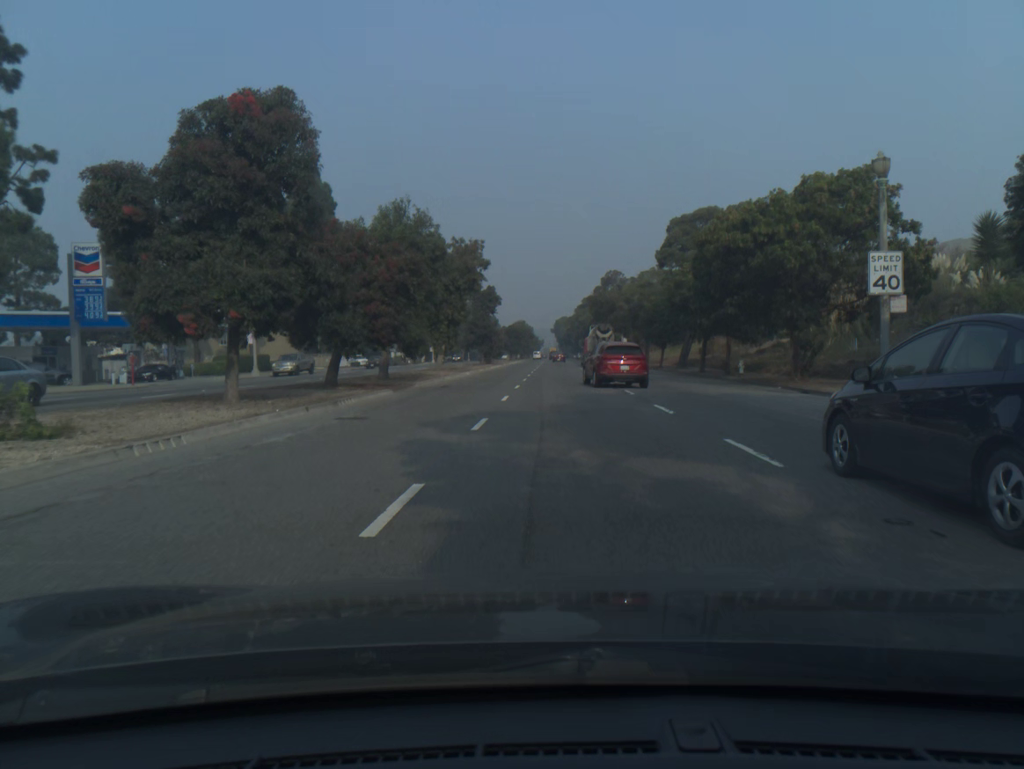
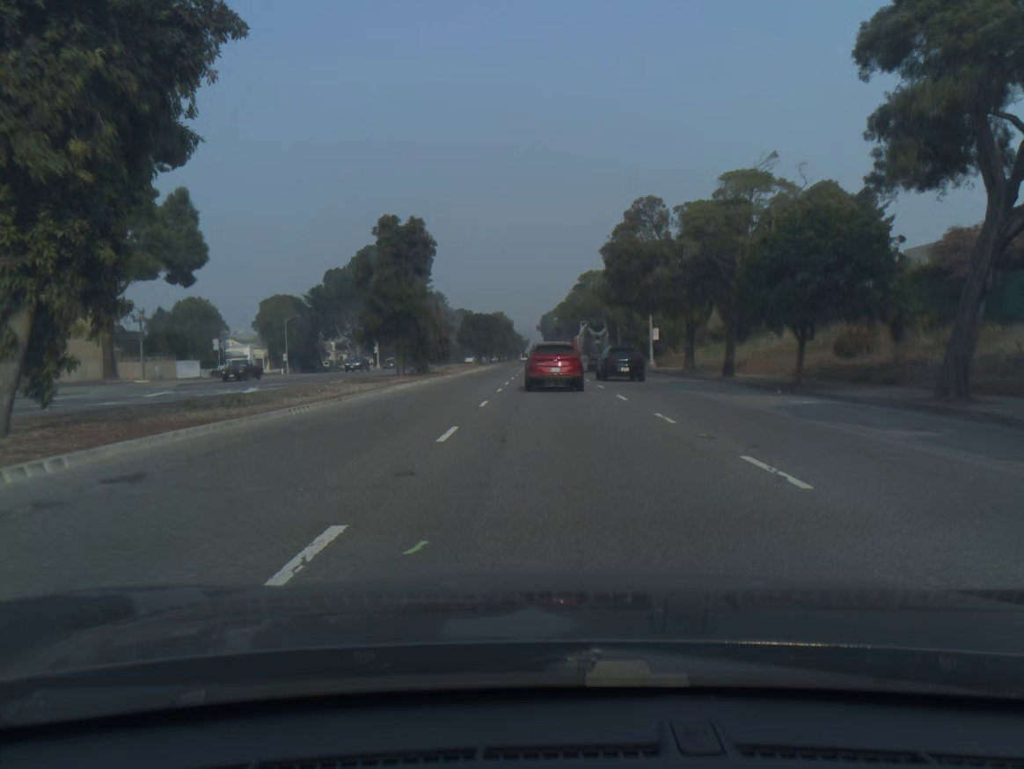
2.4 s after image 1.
(+0.5, +38.5) m; +1°
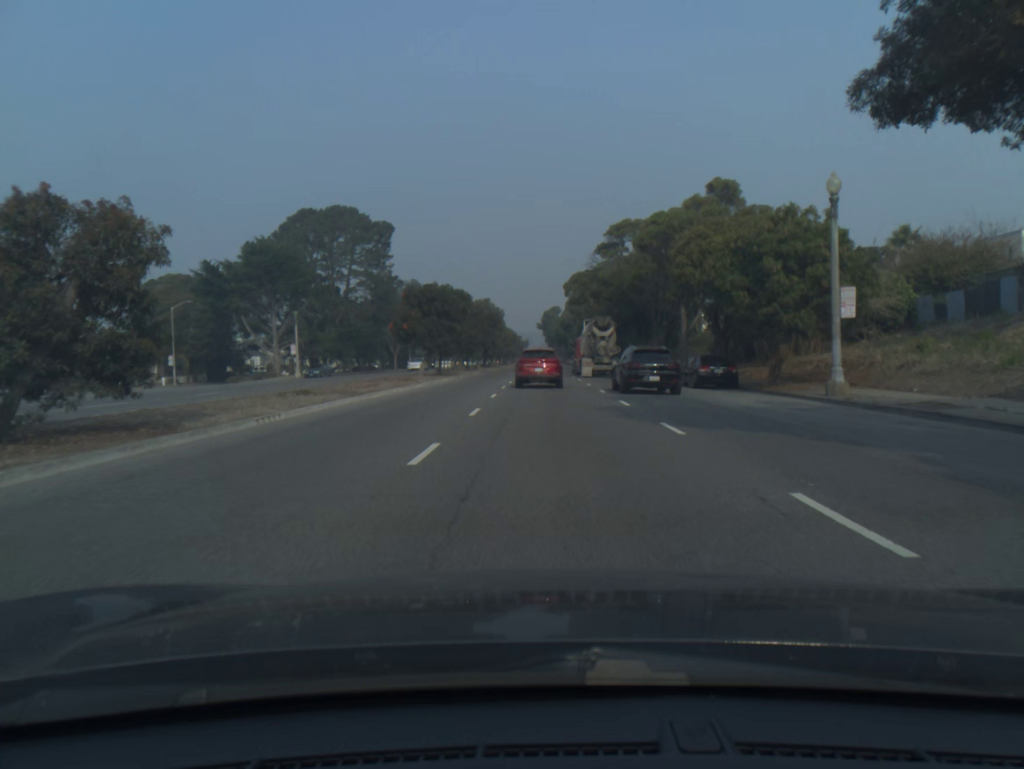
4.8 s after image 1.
(-0.1, +38.3) m; 0°
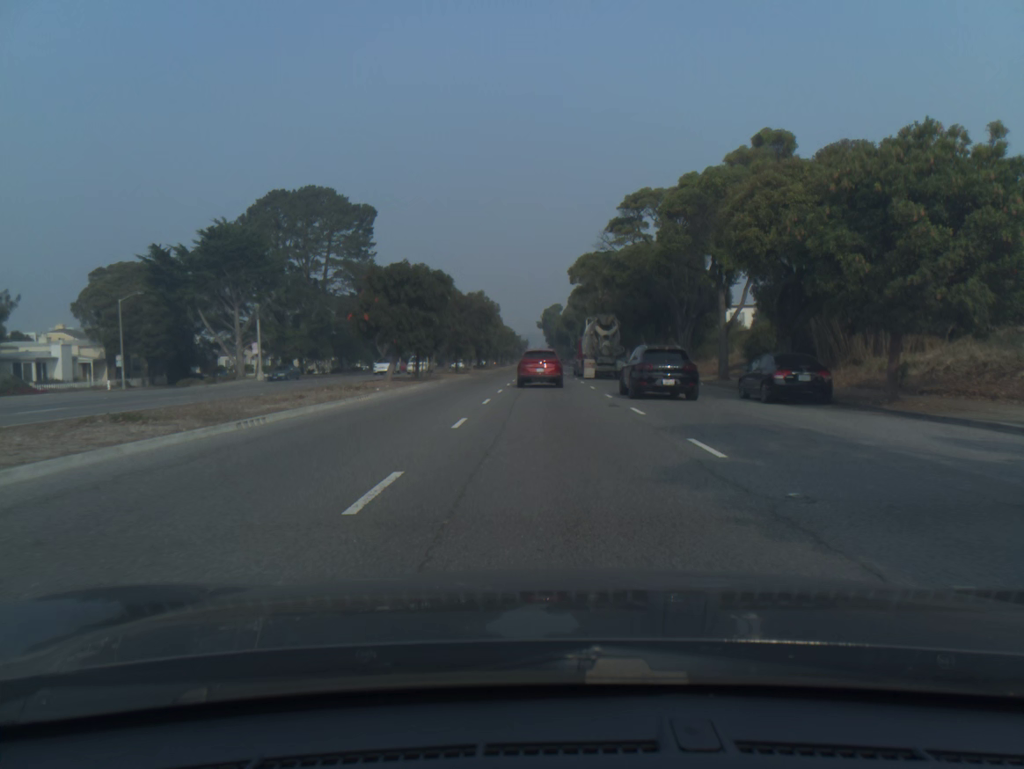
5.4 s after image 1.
(0.0, +10.2) m; 0°
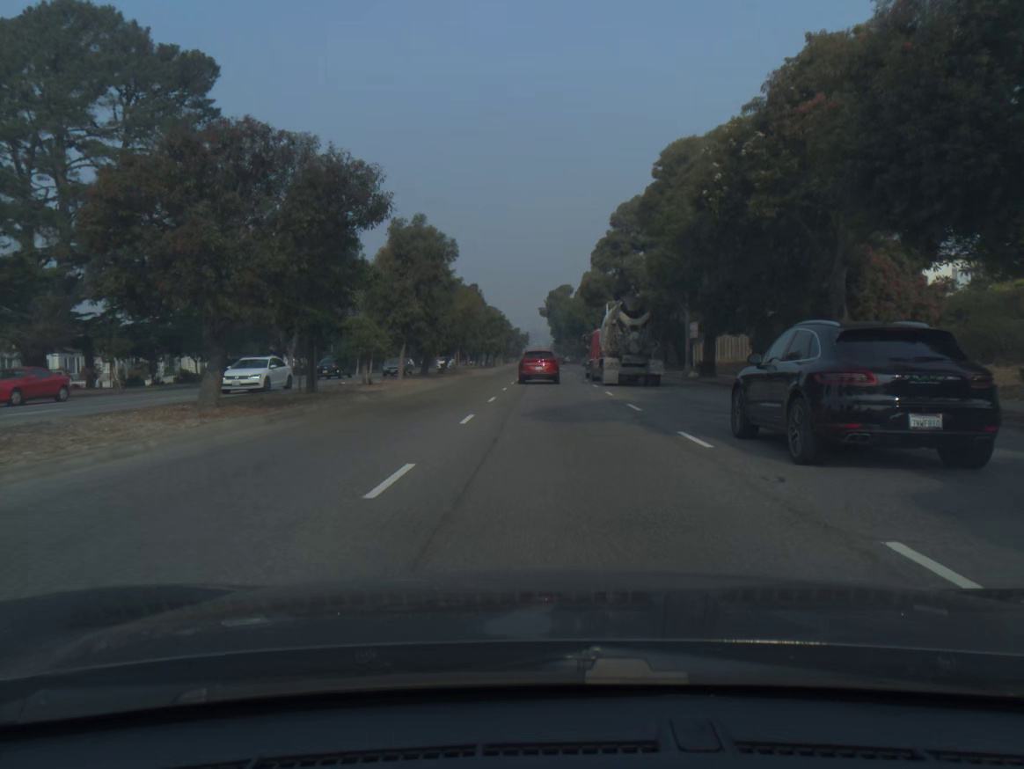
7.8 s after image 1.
(-0.1, +43.4) m; 0°
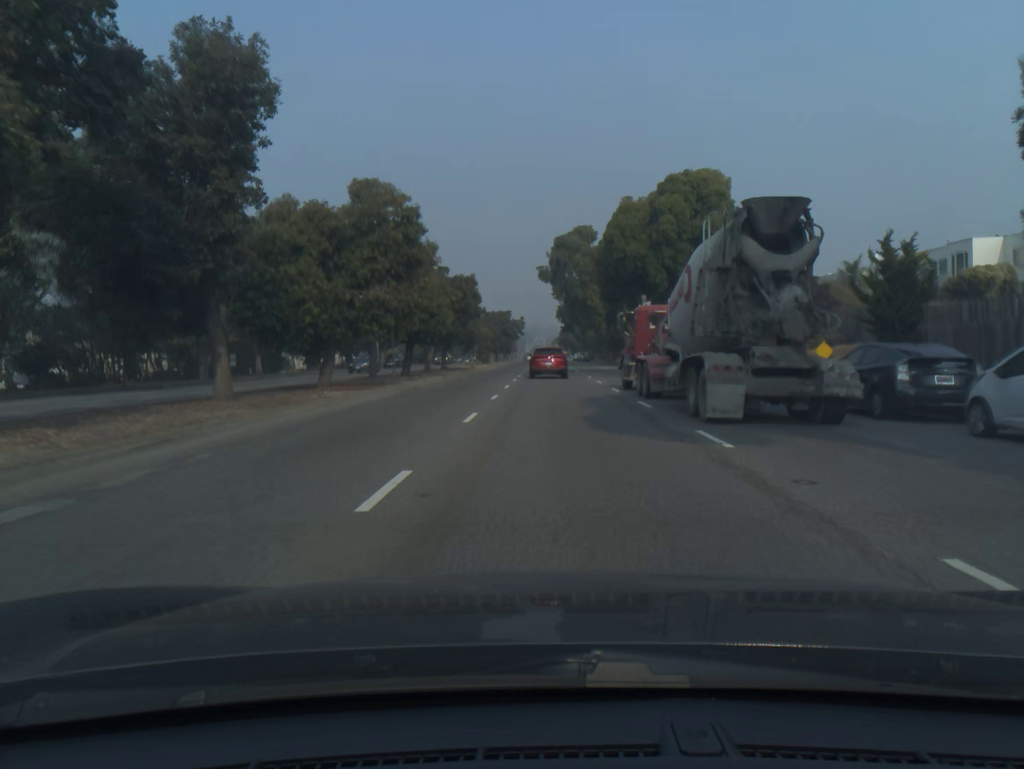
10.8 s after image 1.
(0.0, +59.2) m; 0°
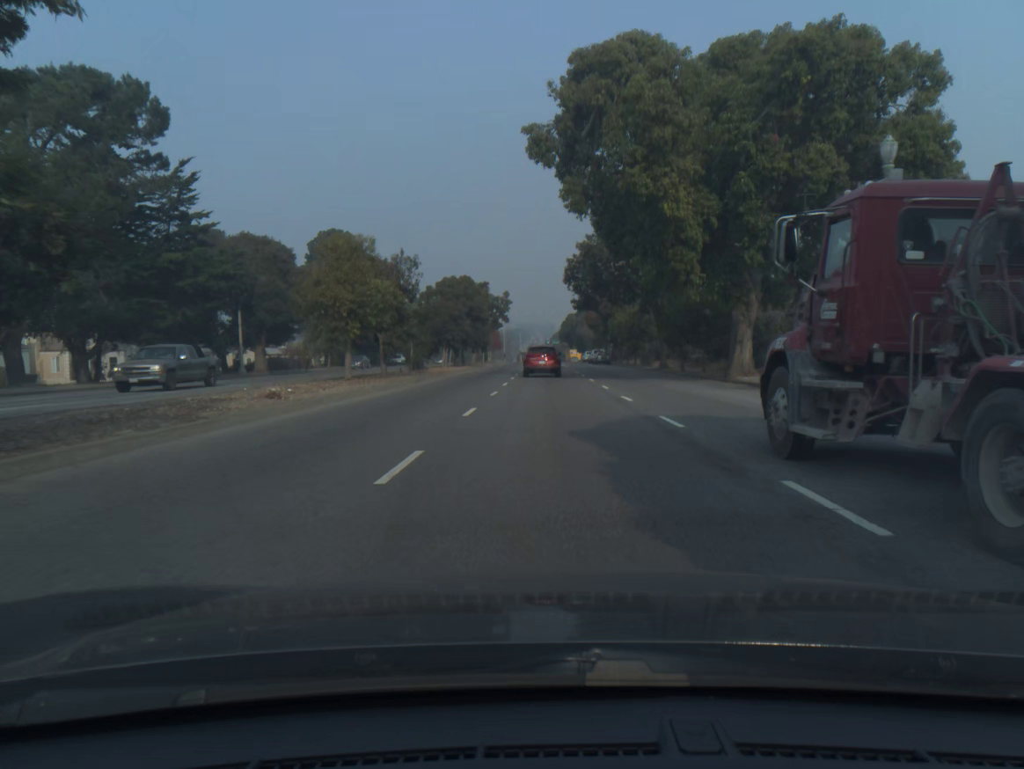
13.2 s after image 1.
(+0.2, +49.1) m; 0°
